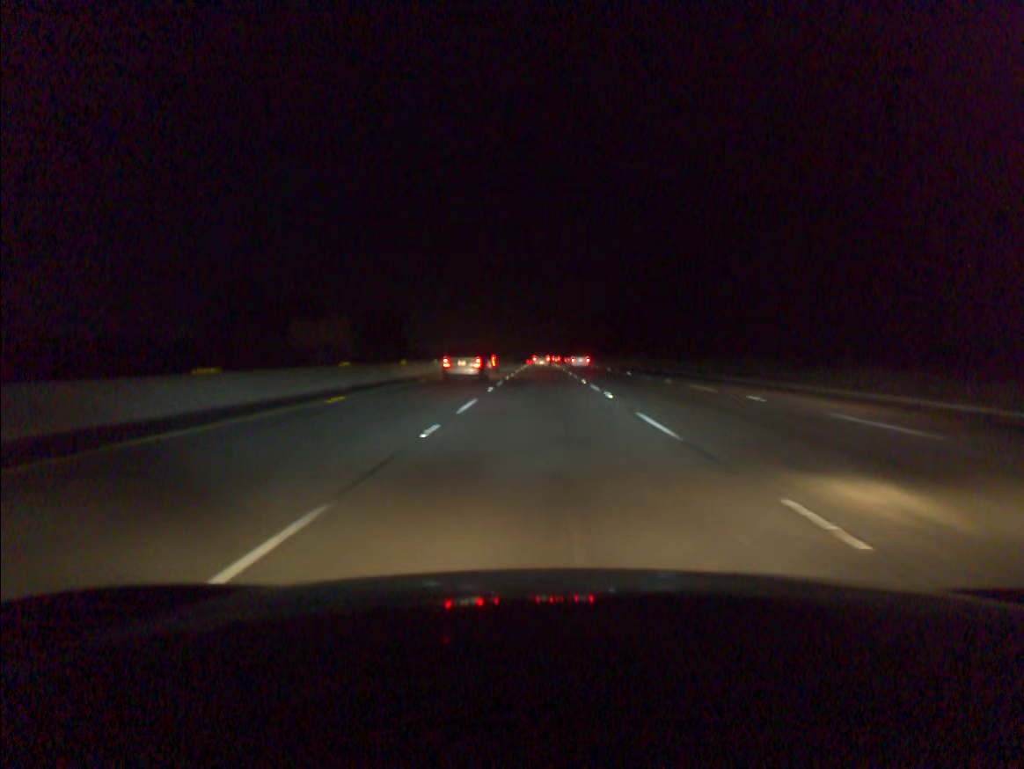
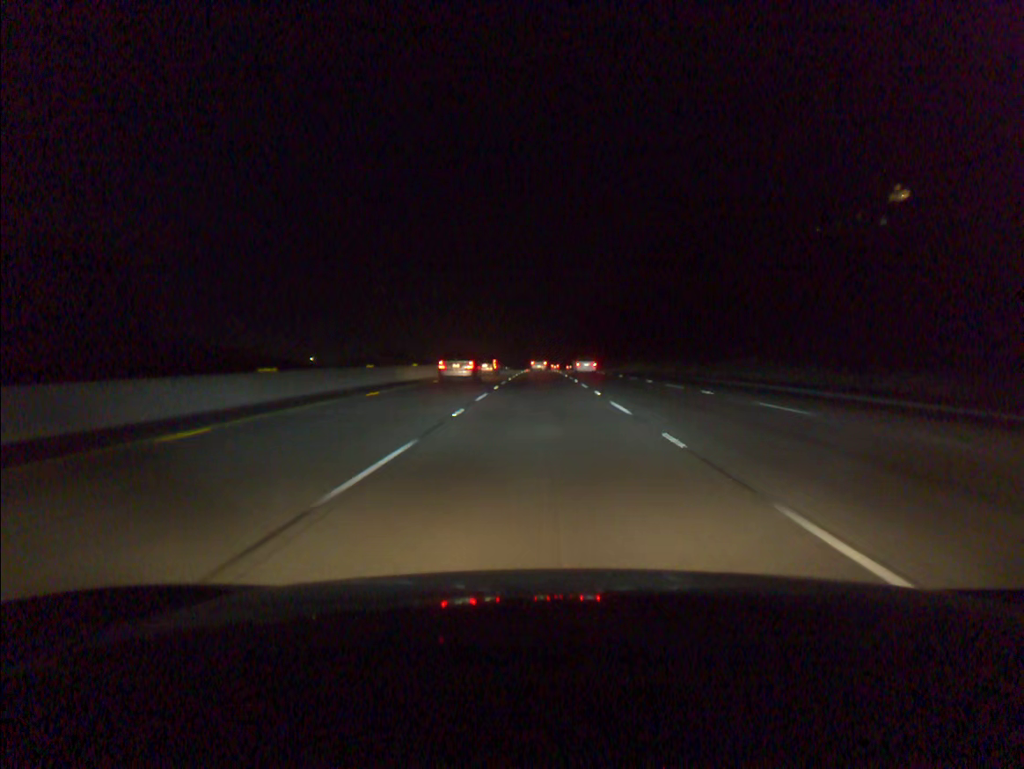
(0.0, +97.1) m; 0°
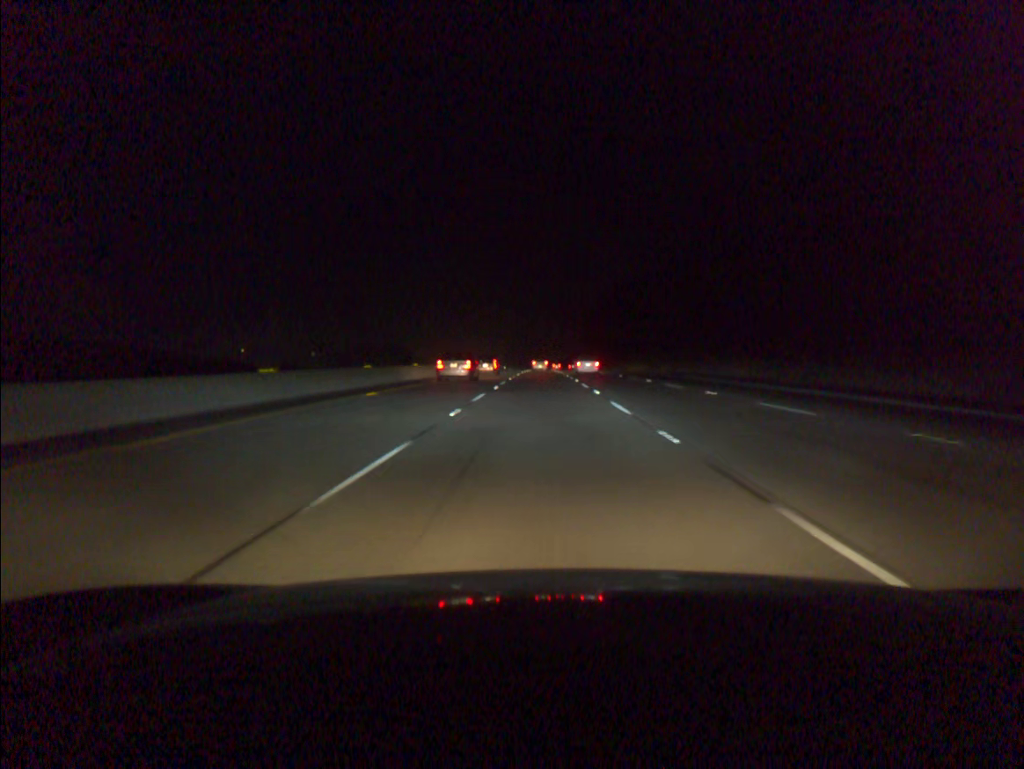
(0.0, +58.7) m; 0°
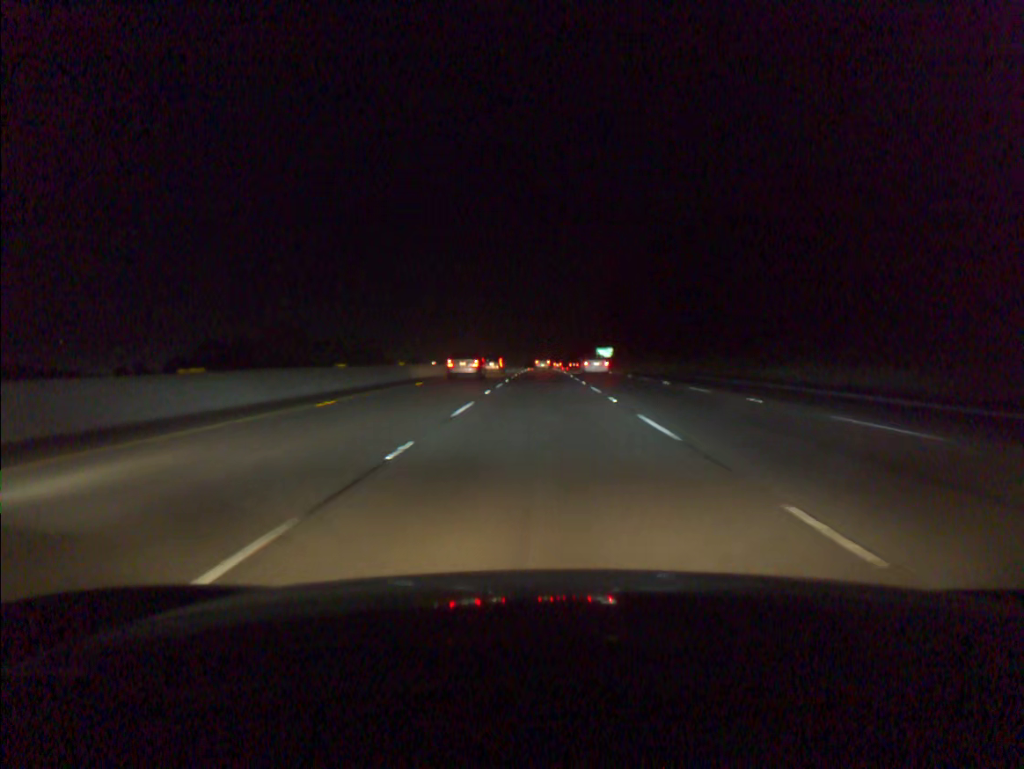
(-0.1, +78.4) m; 0°
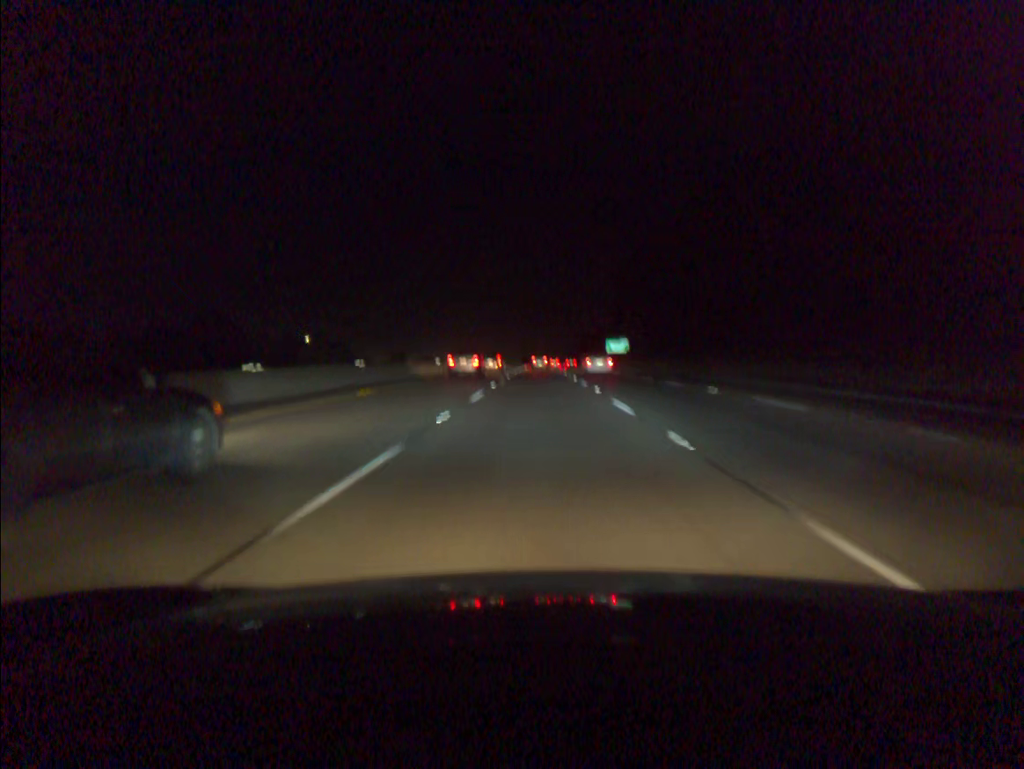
(0.0, +39.2) m; 0°
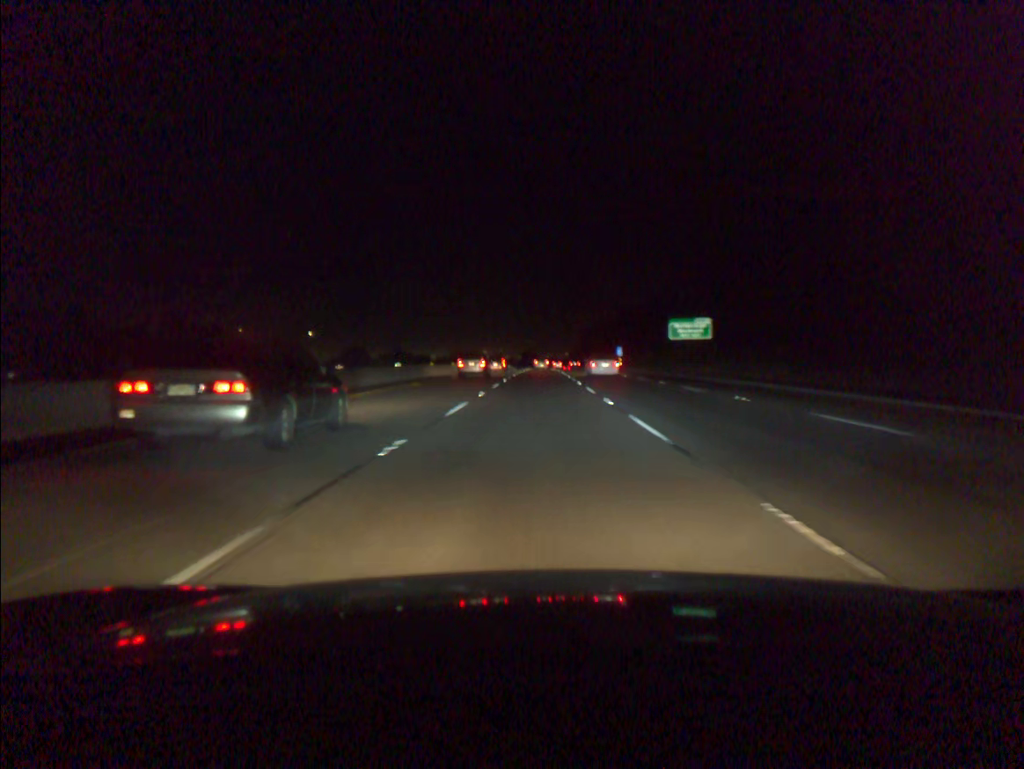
(0.0, +77.8) m; 0°
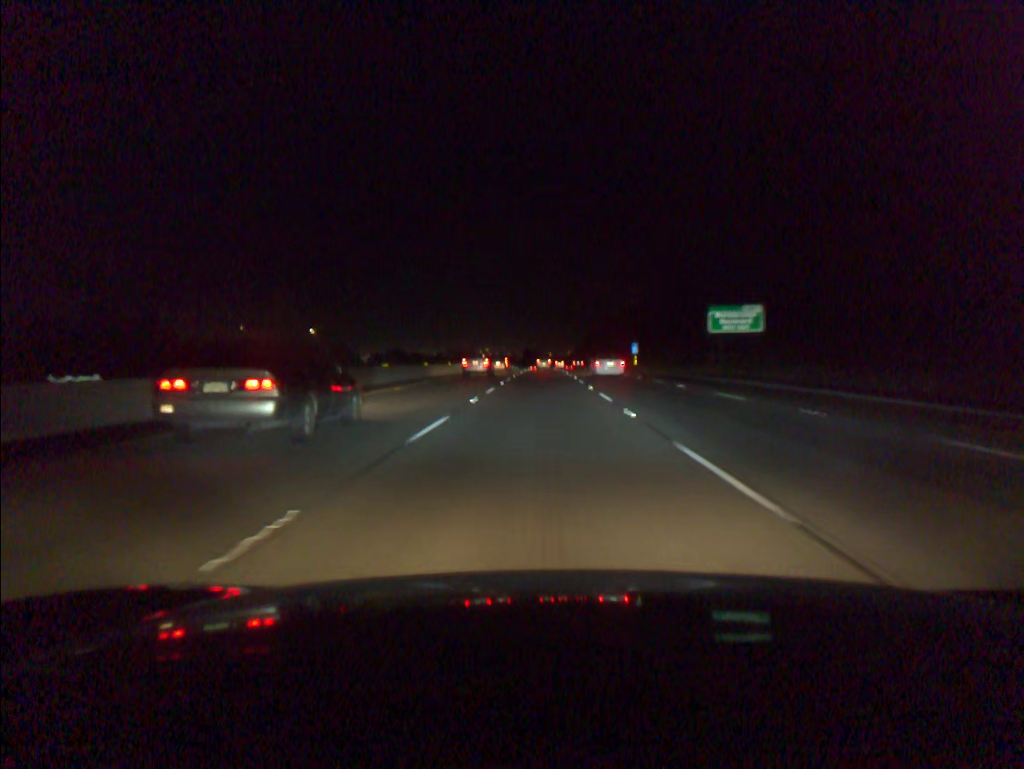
(0.0, +19.5) m; 0°
